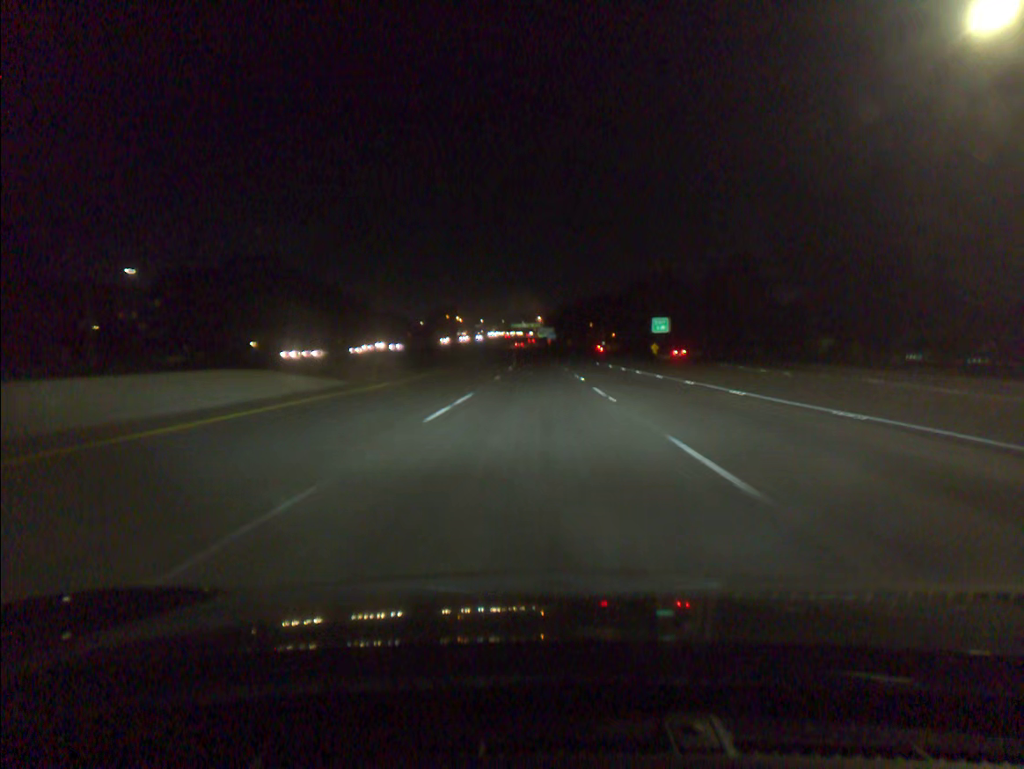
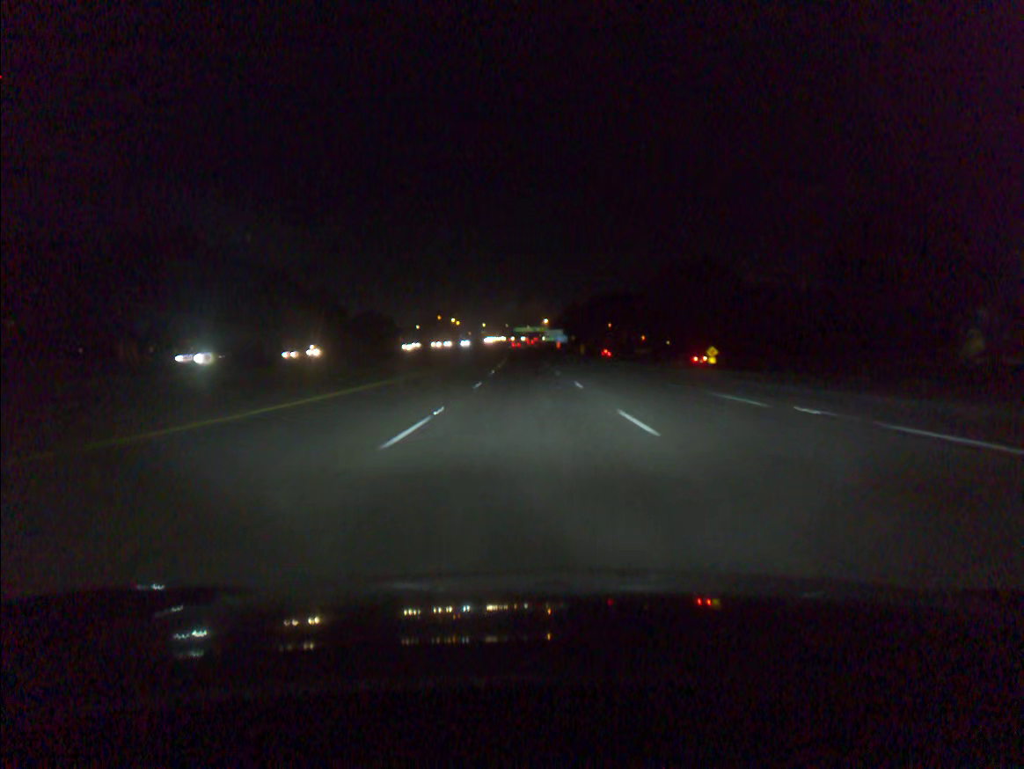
(-0.1, +53.9) m; 0°
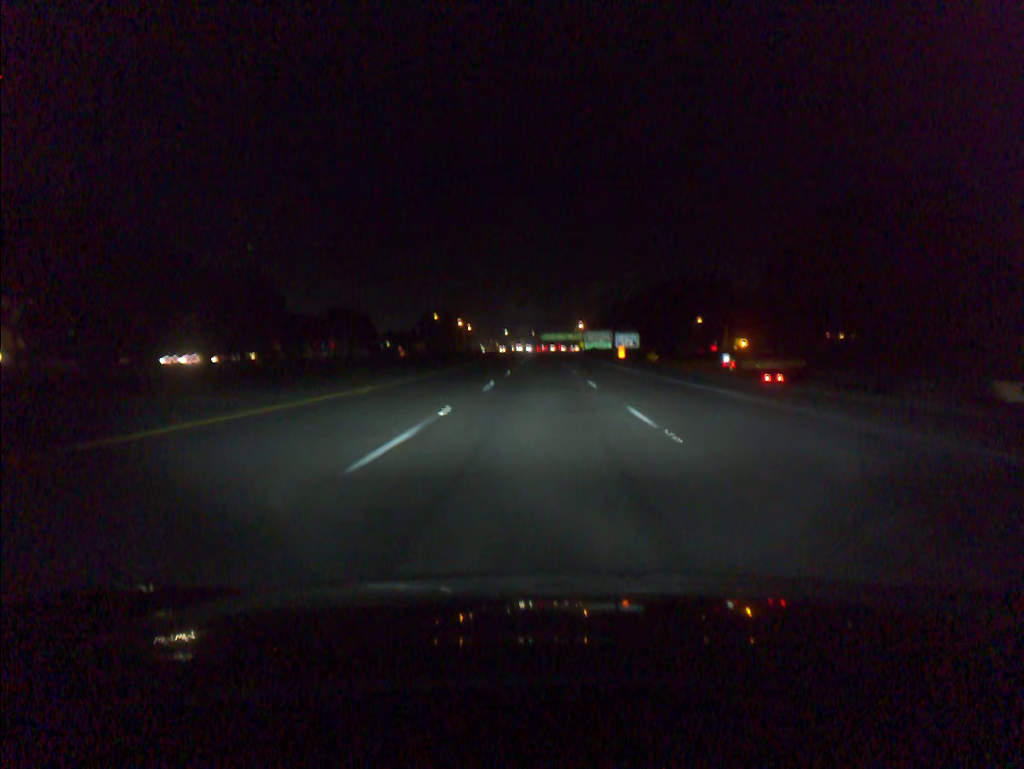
(-2.1, +91.8) m; -2°
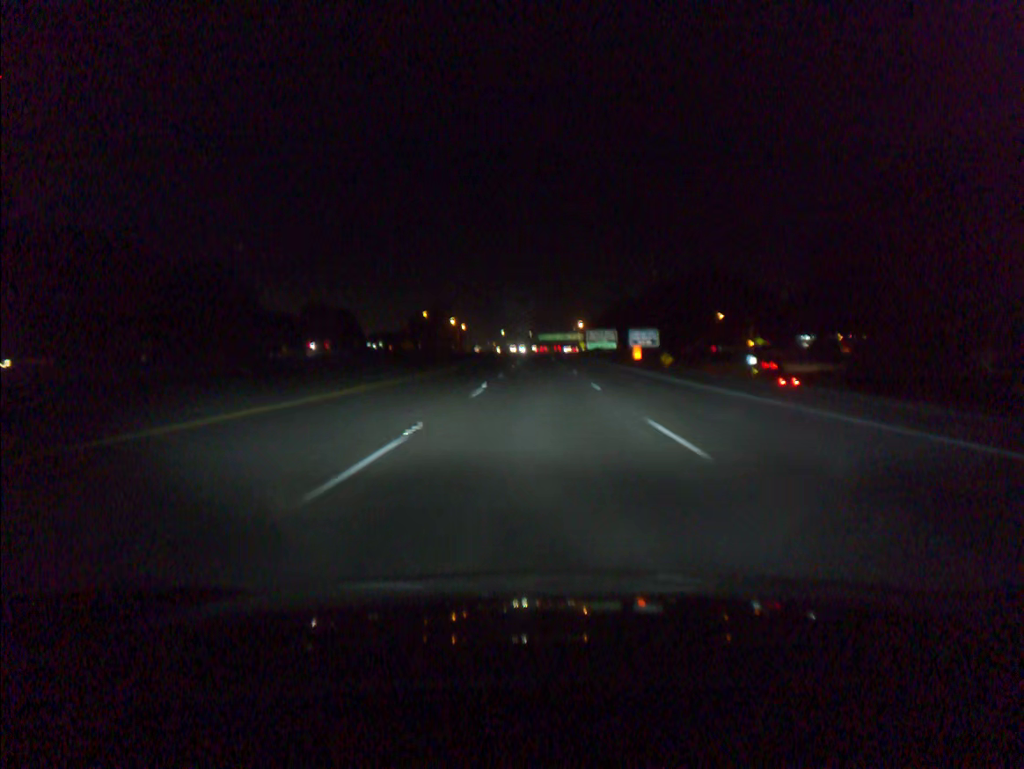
(0.0, +18.4) m; 0°
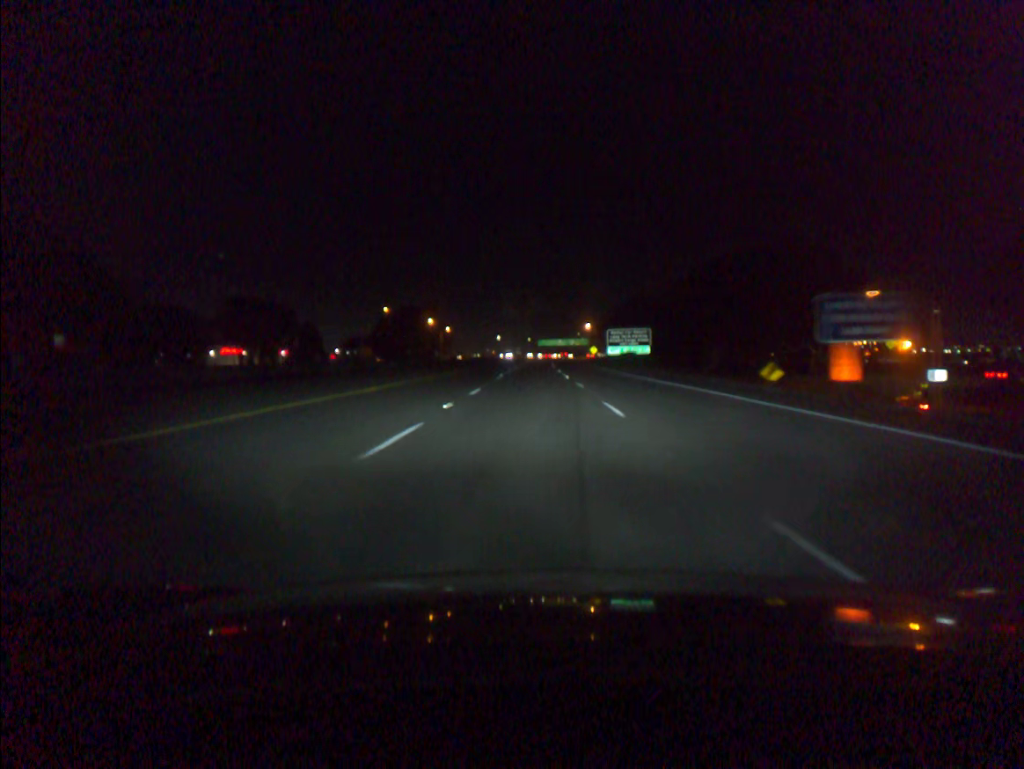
(+0.2, +54.9) m; 0°
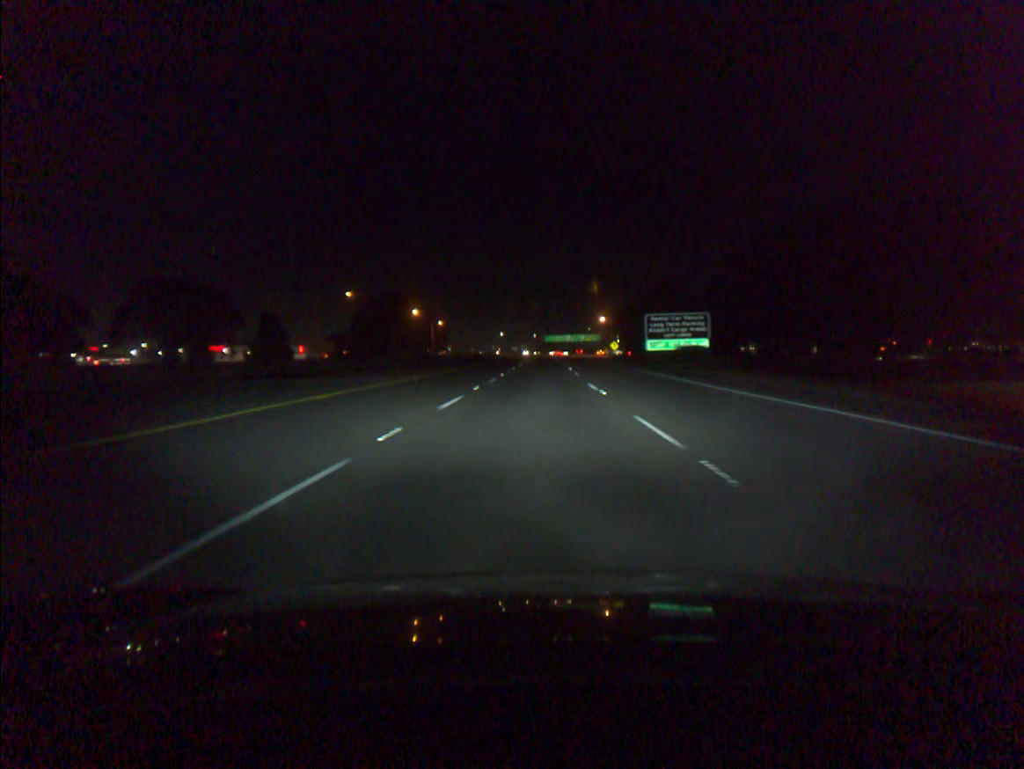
(-0.1, +36.5) m; 0°
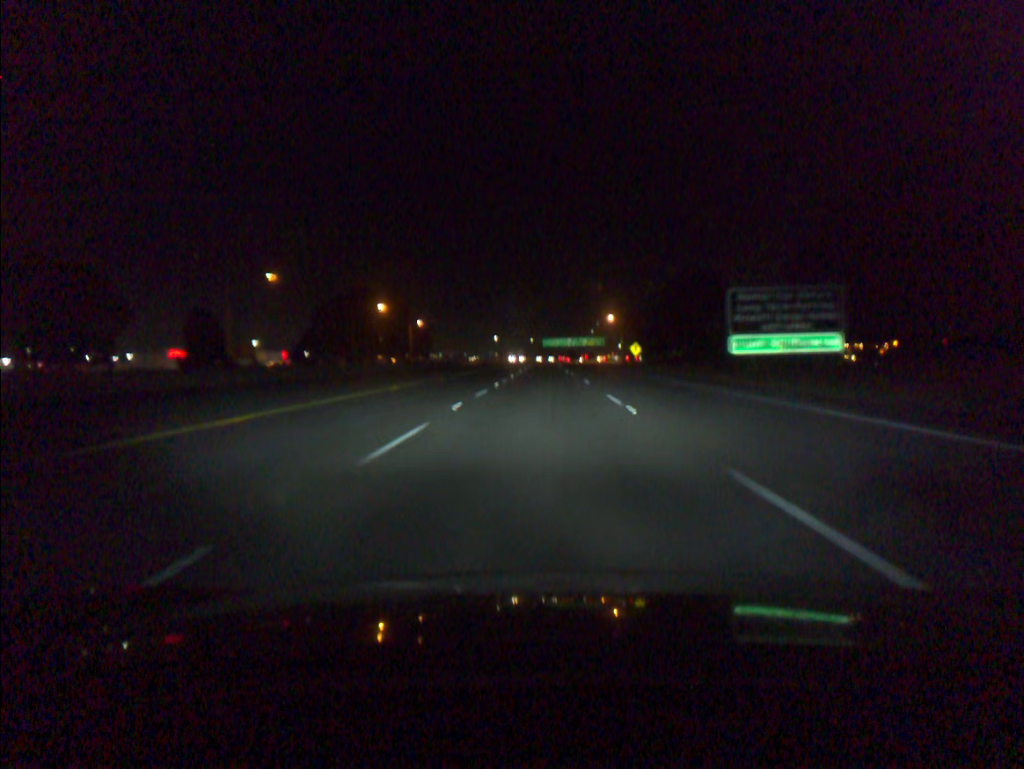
(0.0, +36.5) m; 0°
